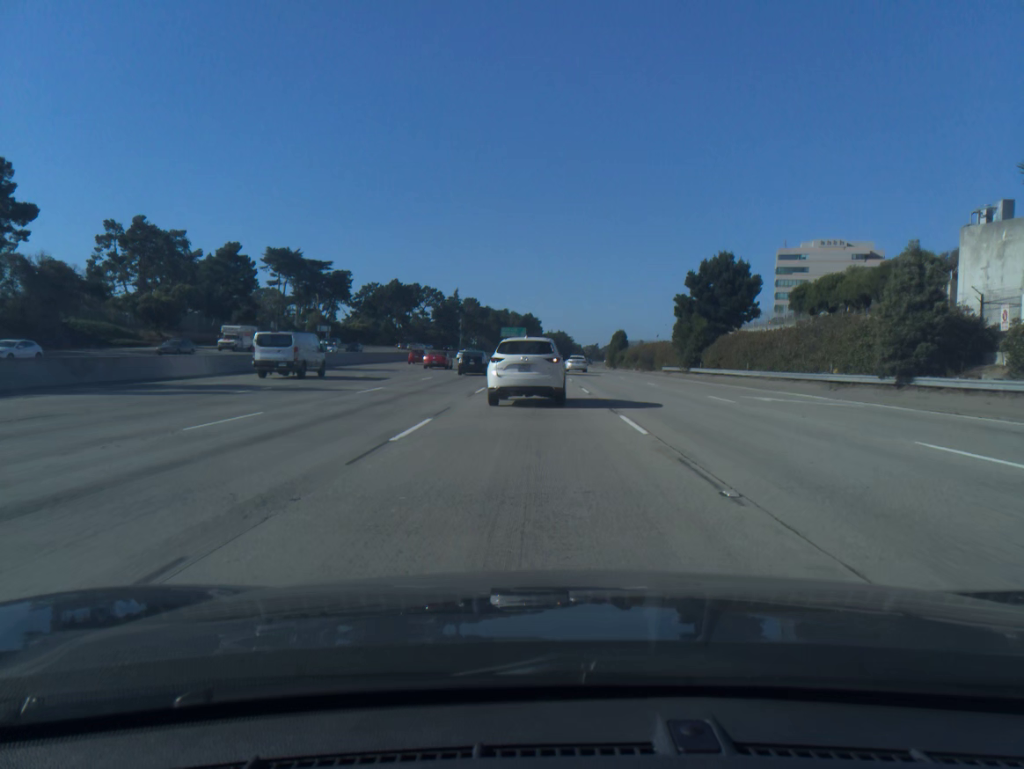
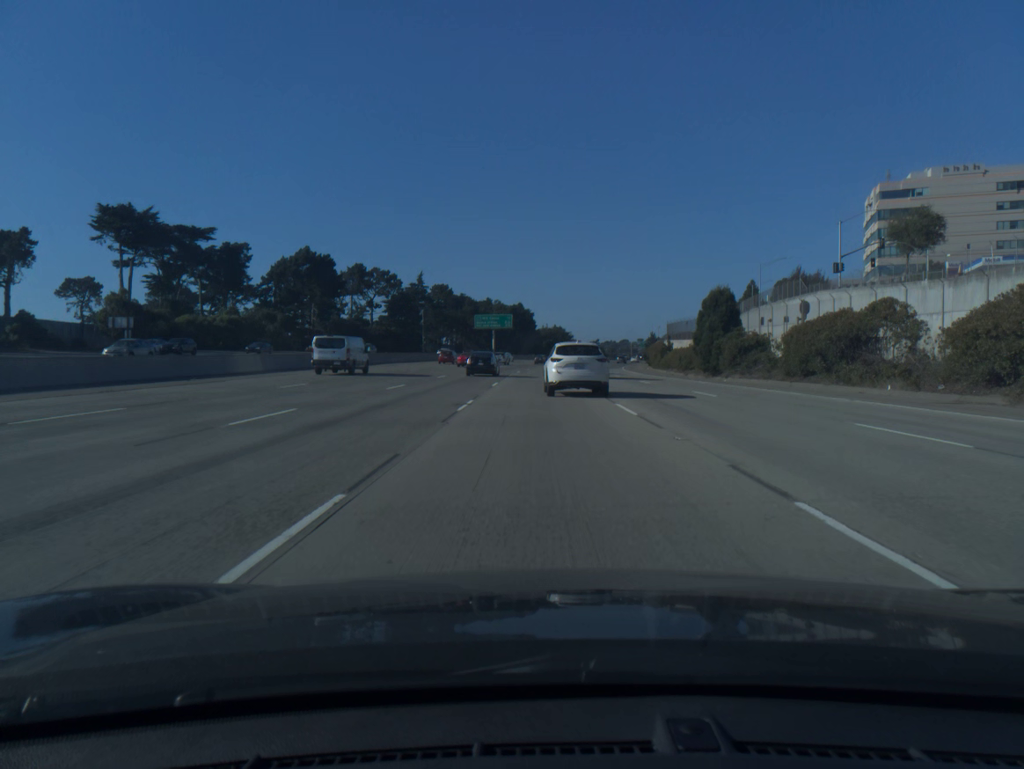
(-0.6, +81.4) m; 0°
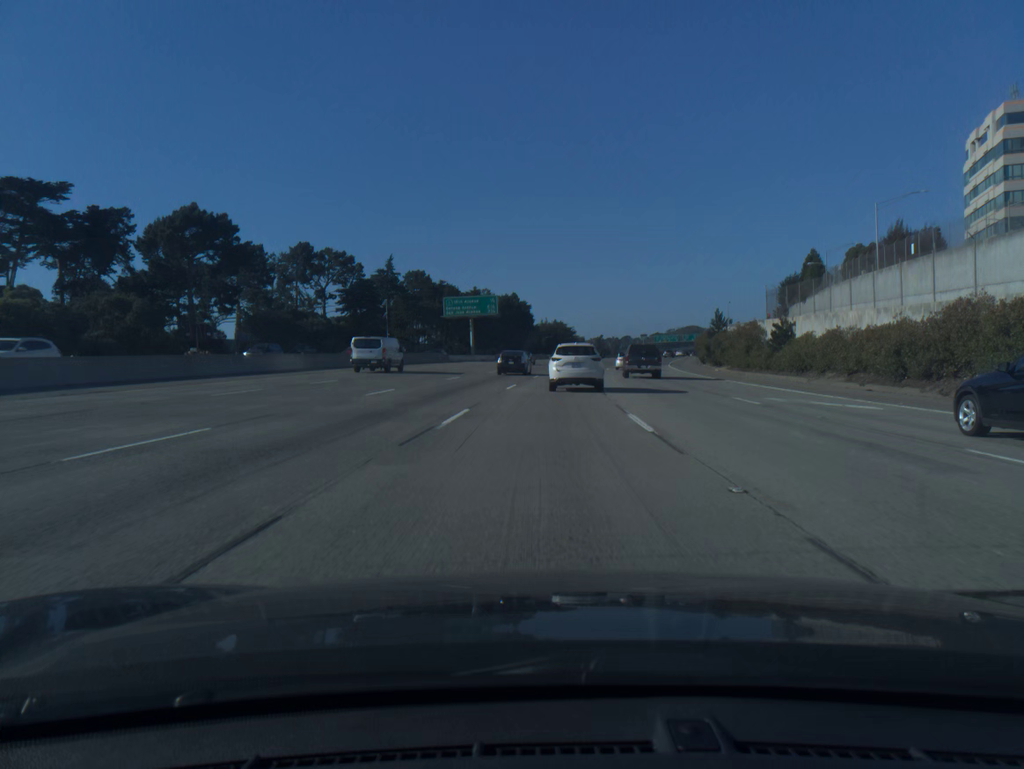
(0.0, +47.1) m; 0°
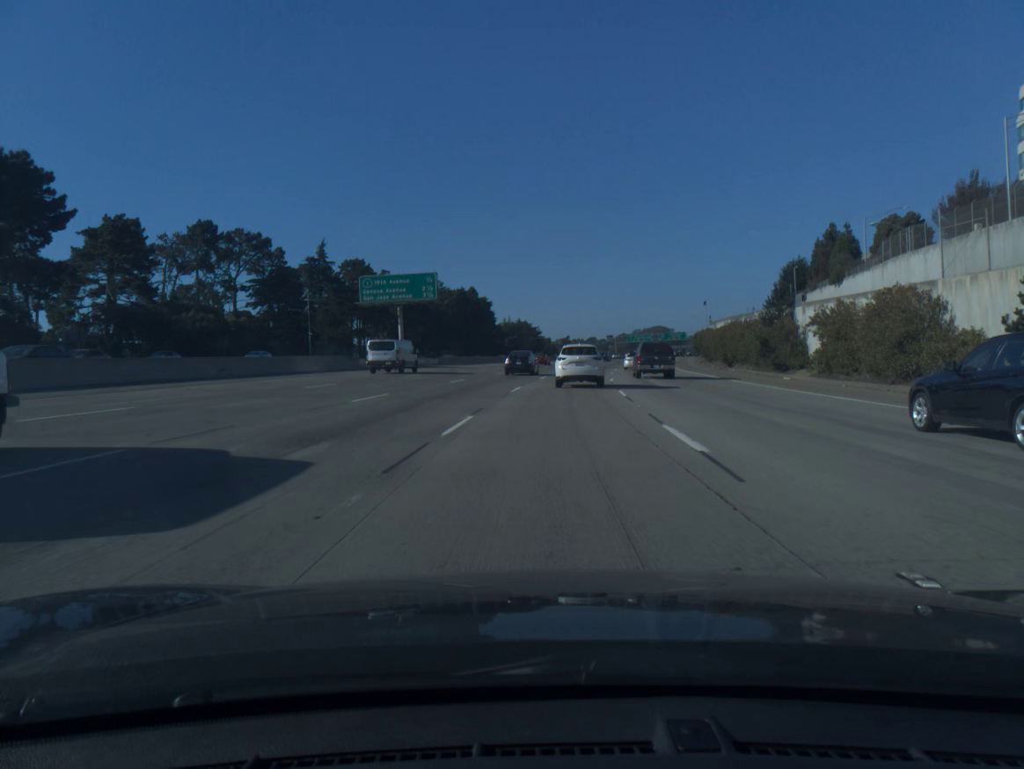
(+0.5, +30.7) m; +2°
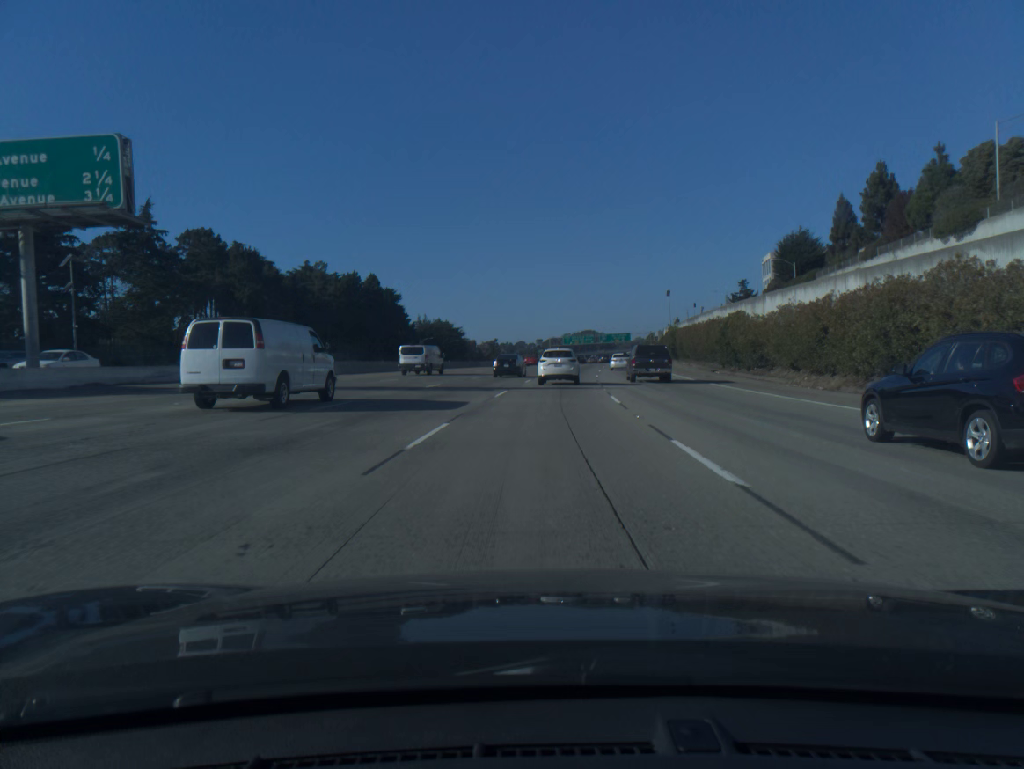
(+2.1, +45.3) m; +5°
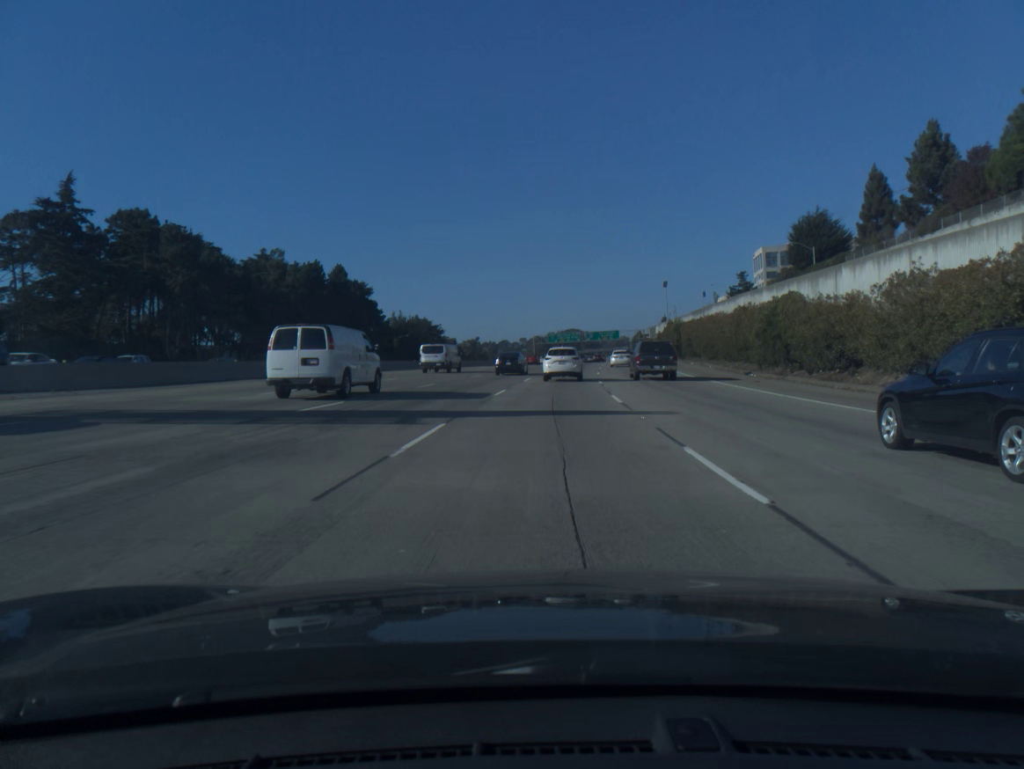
(+0.2, +15.0) m; +1°
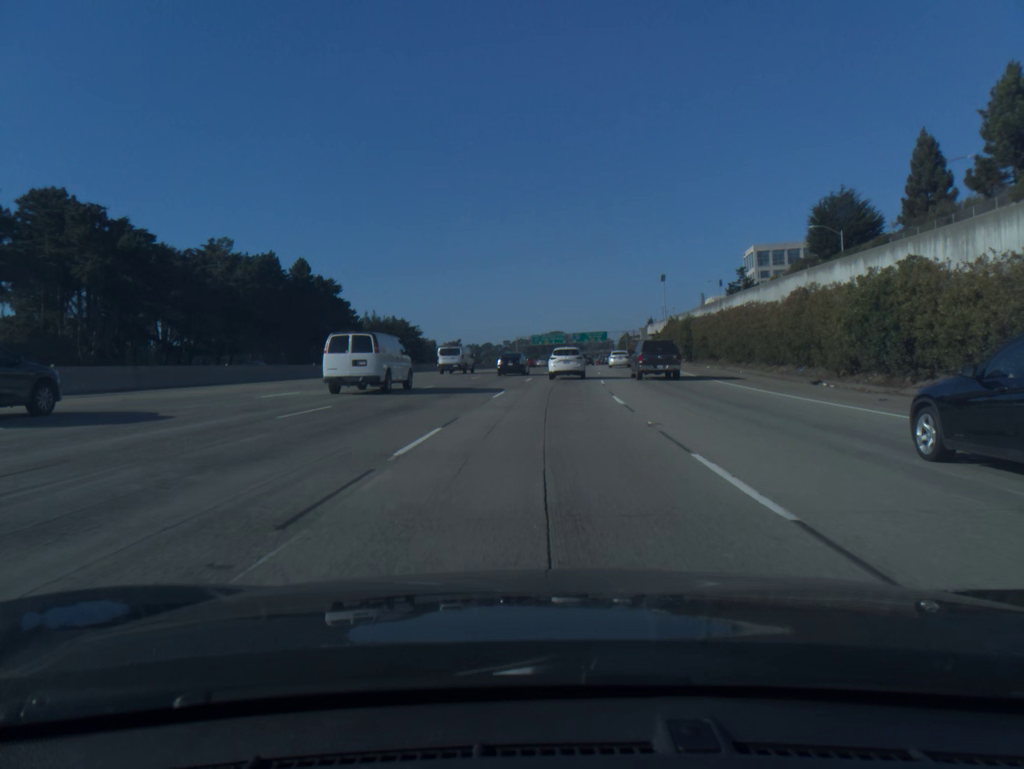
(+0.2, +15.0) m; +1°
